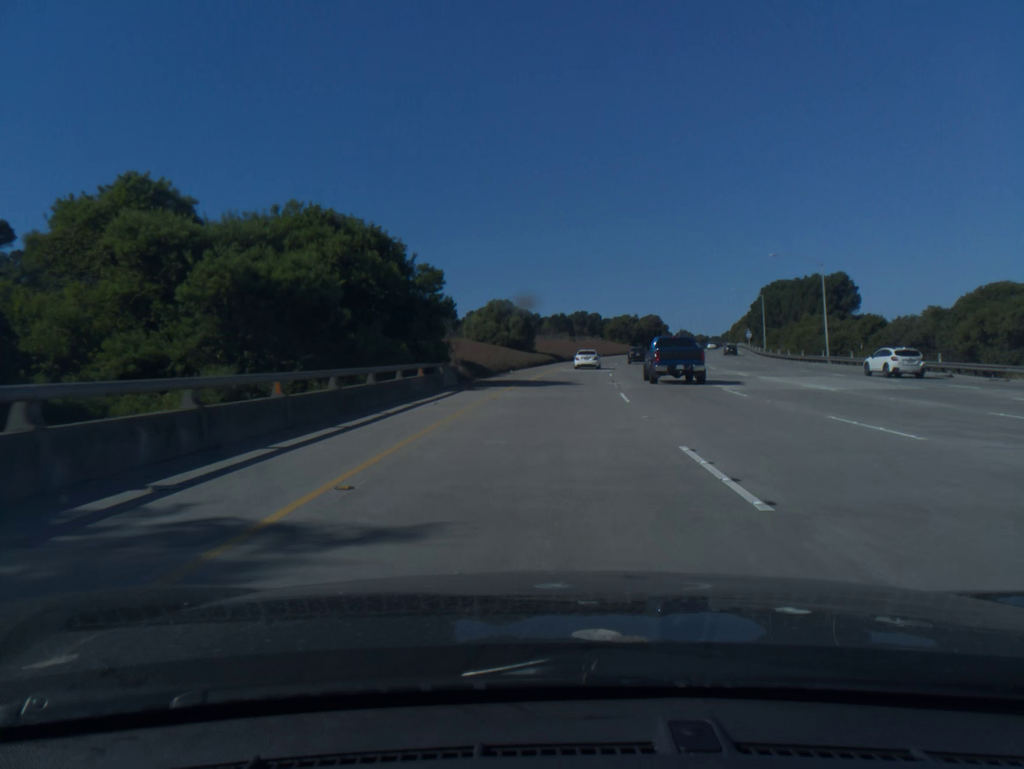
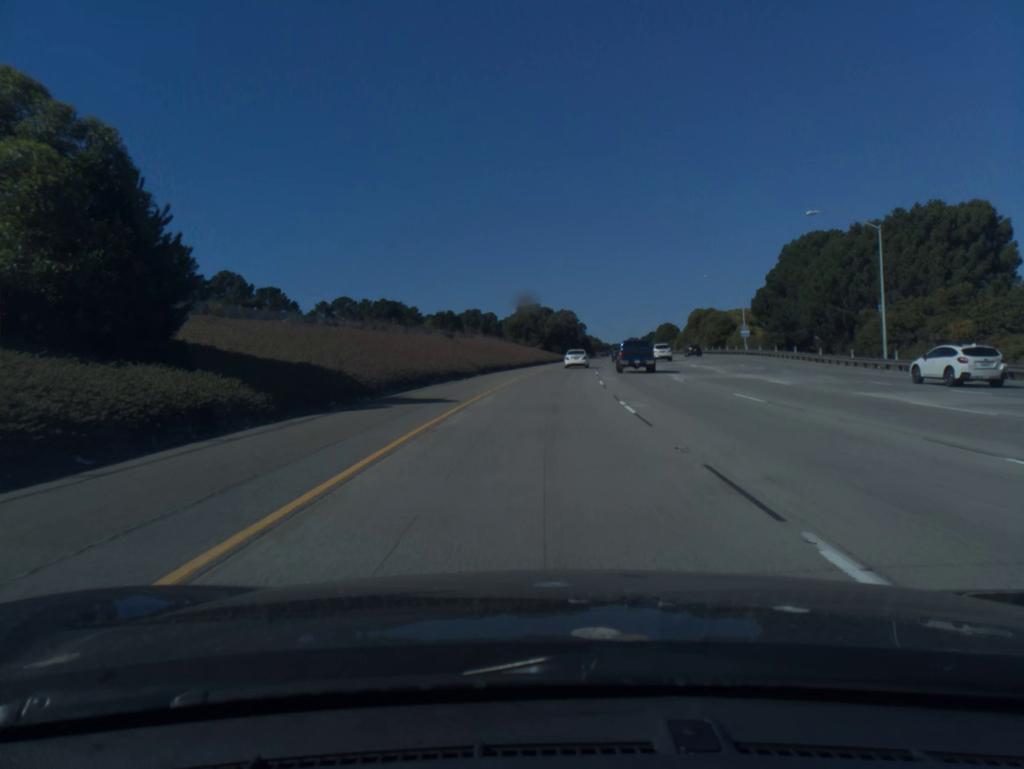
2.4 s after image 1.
(+4.7, +70.7) m; +8°
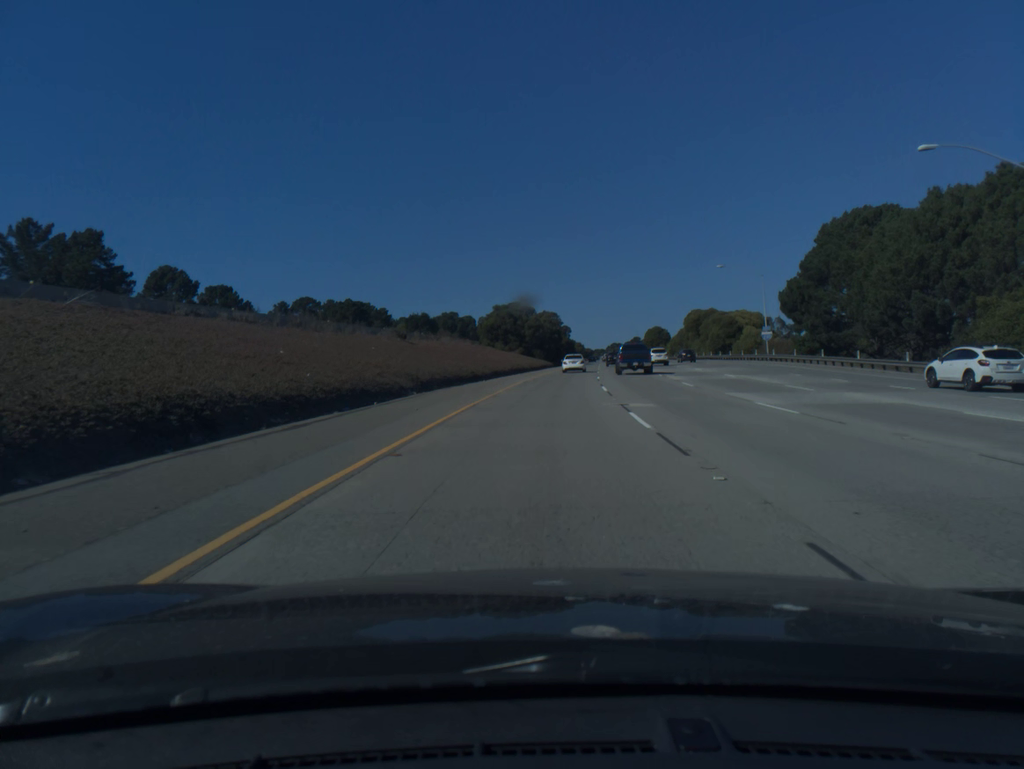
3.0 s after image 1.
(+0.2, +17.4) m; +1°
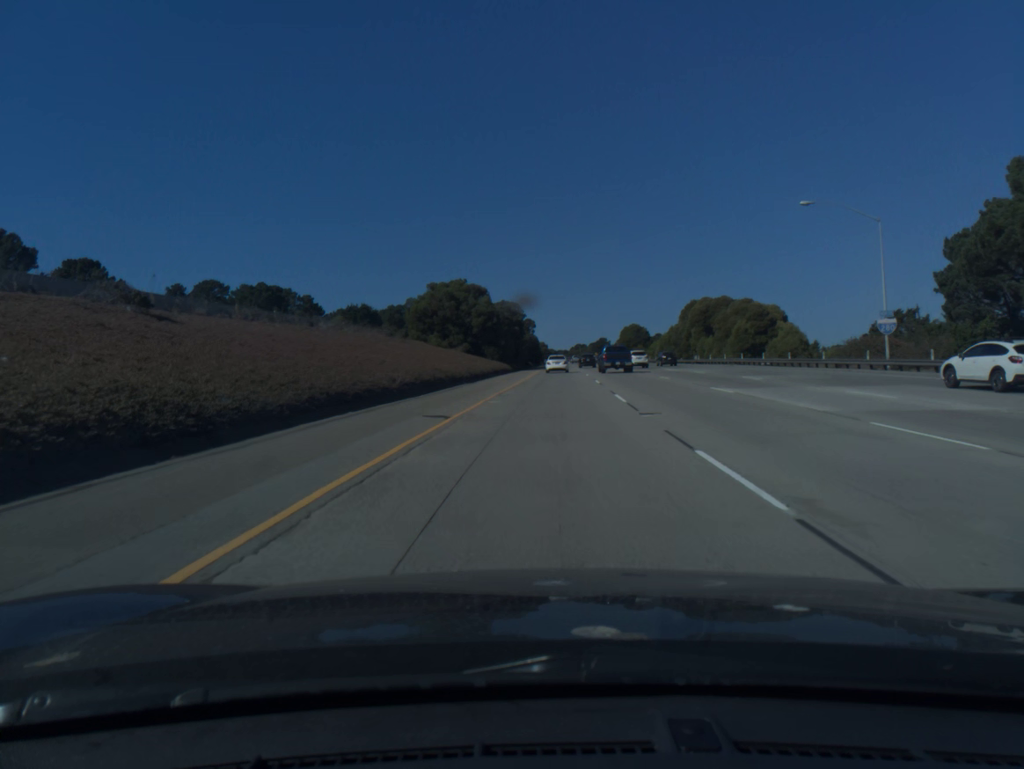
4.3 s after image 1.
(+0.8, +36.5) m; +3°
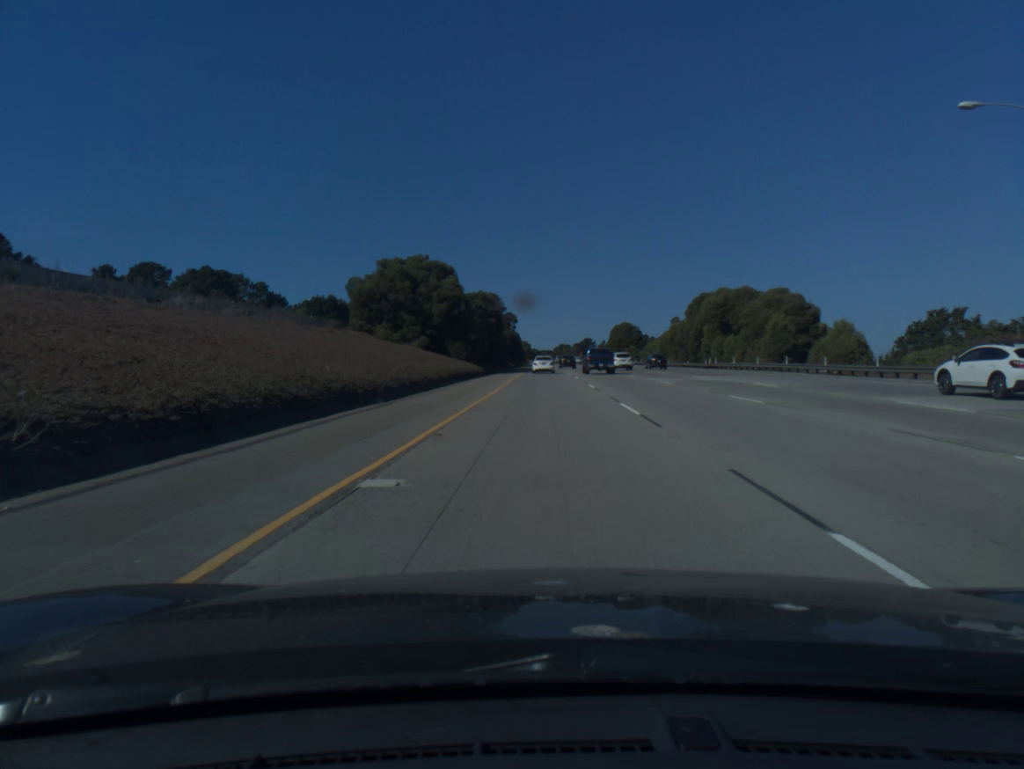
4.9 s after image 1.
(+0.2, +19.1) m; +1°
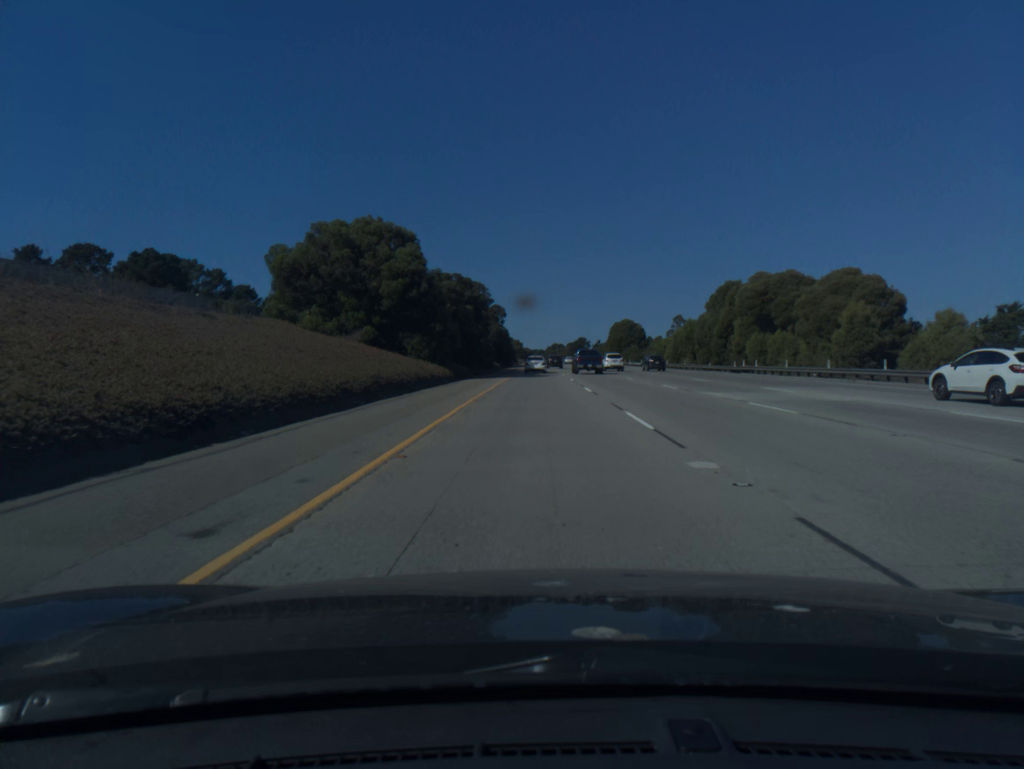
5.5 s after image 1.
(+0.1, +17.7) m; +1°
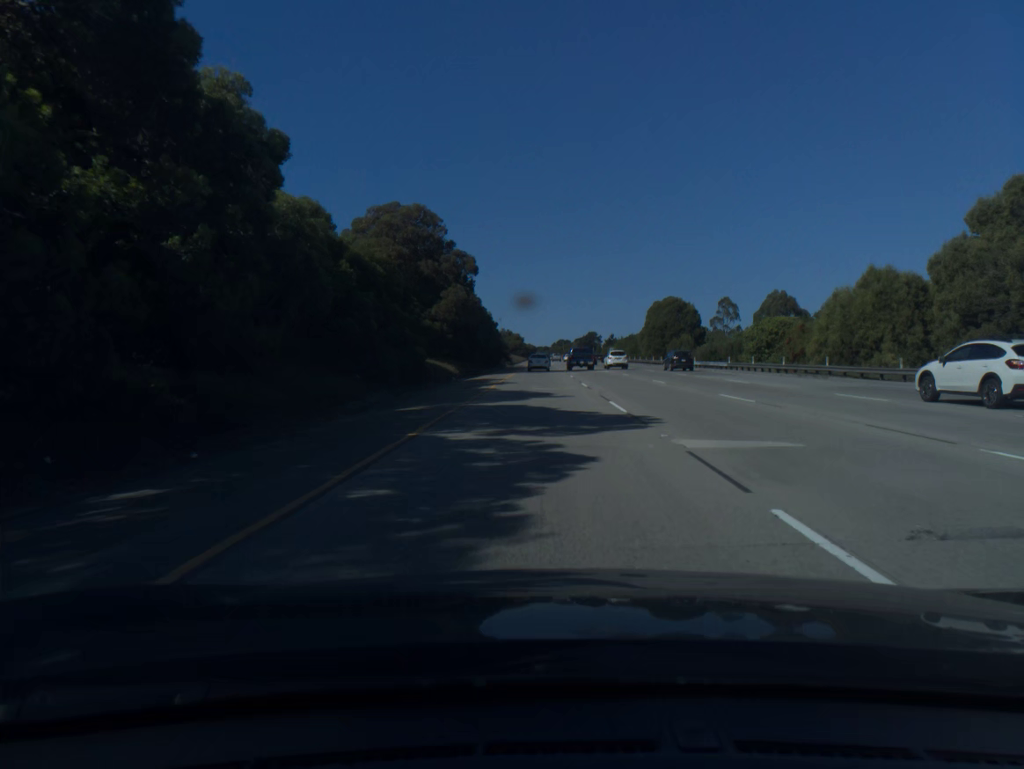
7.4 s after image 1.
(0.0, +54.9) m; 0°
